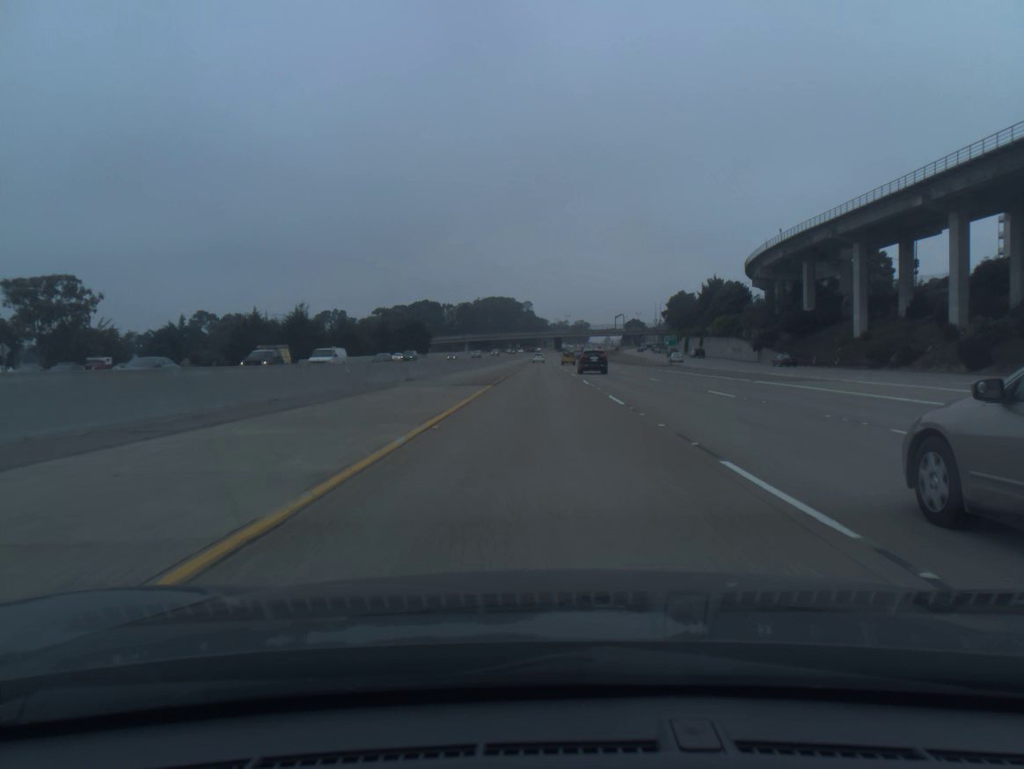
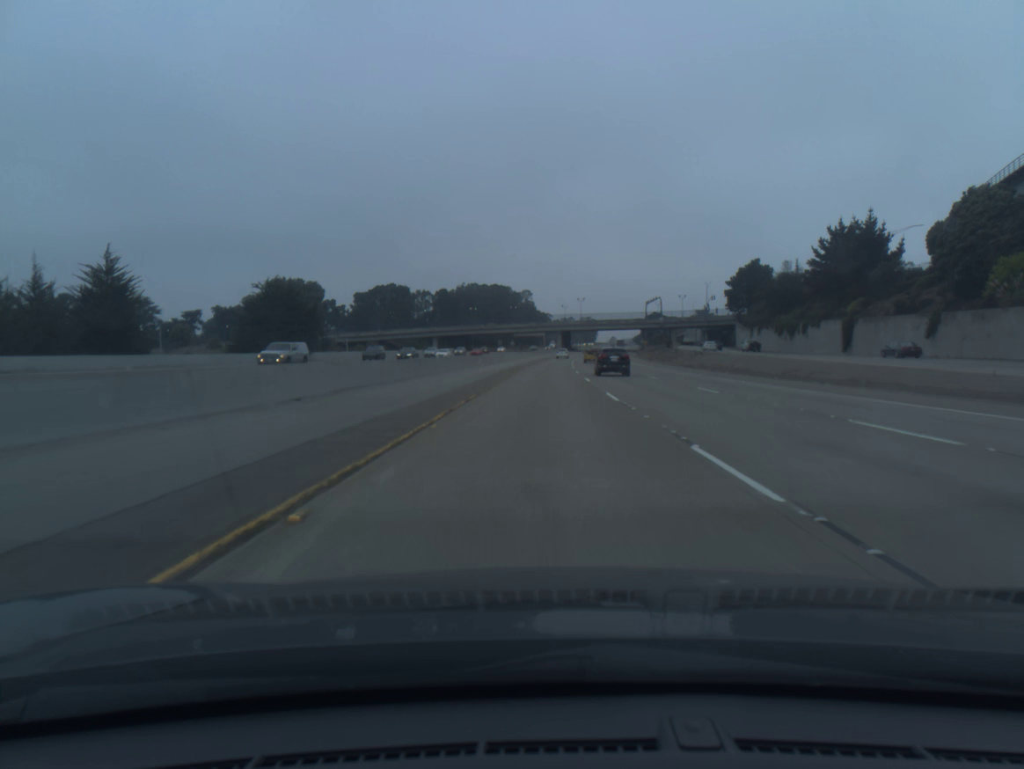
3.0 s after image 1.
(0.0, +100.2) m; 0°
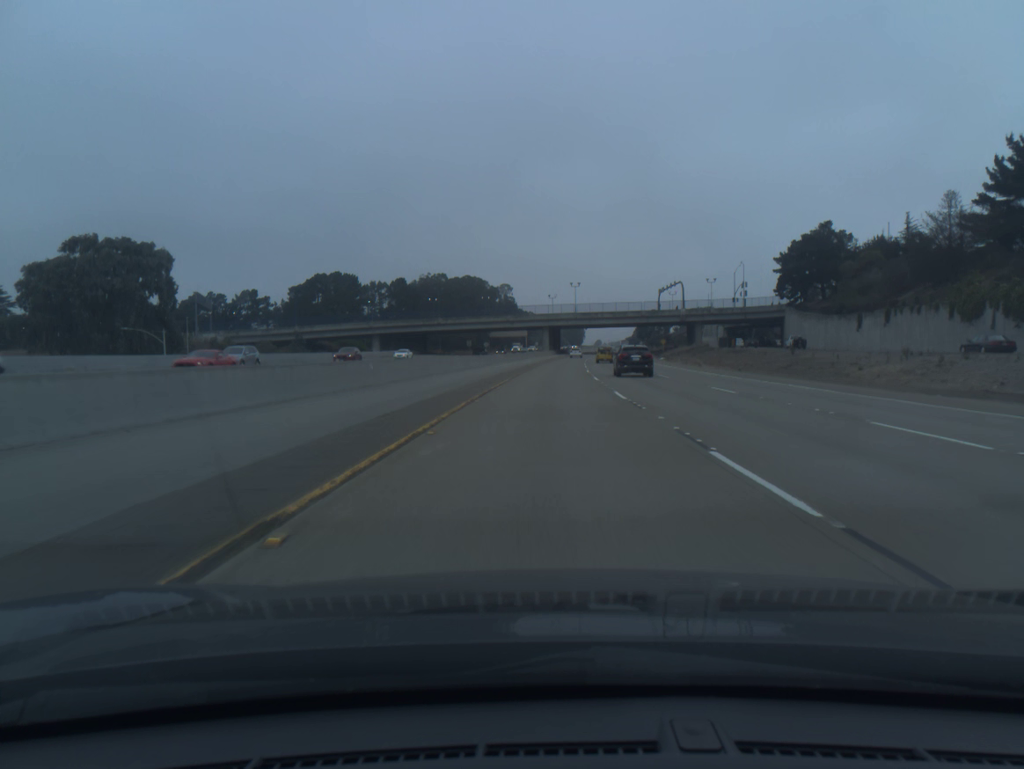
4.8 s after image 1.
(+0.5, +58.7) m; +1°
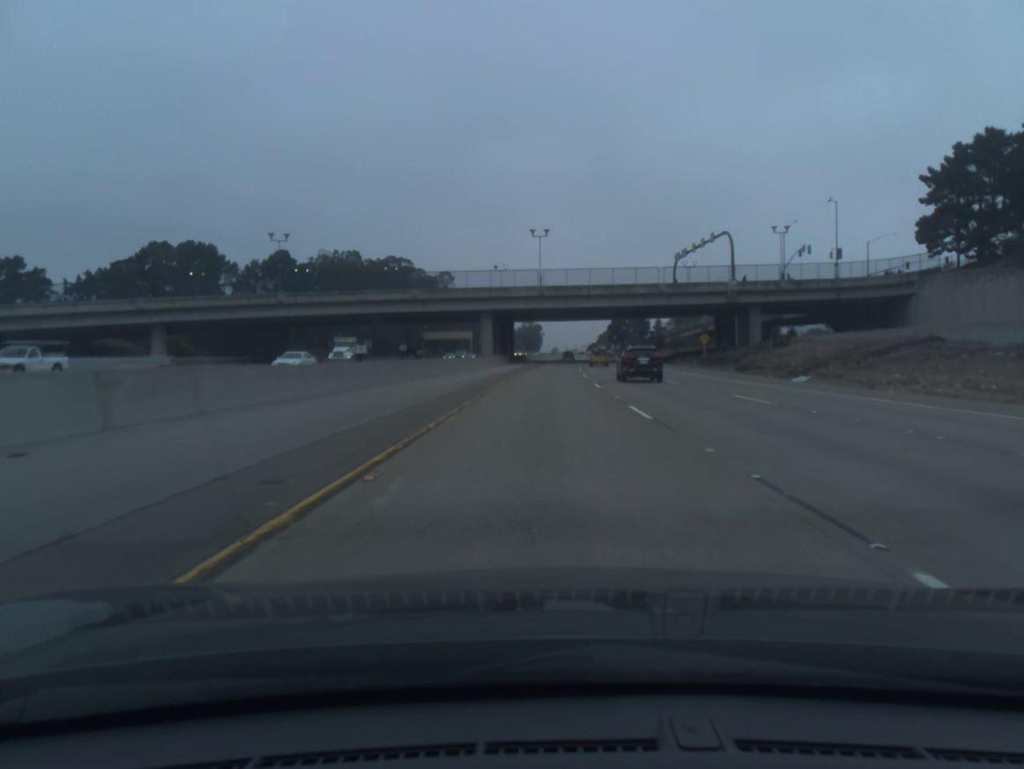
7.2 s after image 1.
(+2.1, +77.3) m; +3°
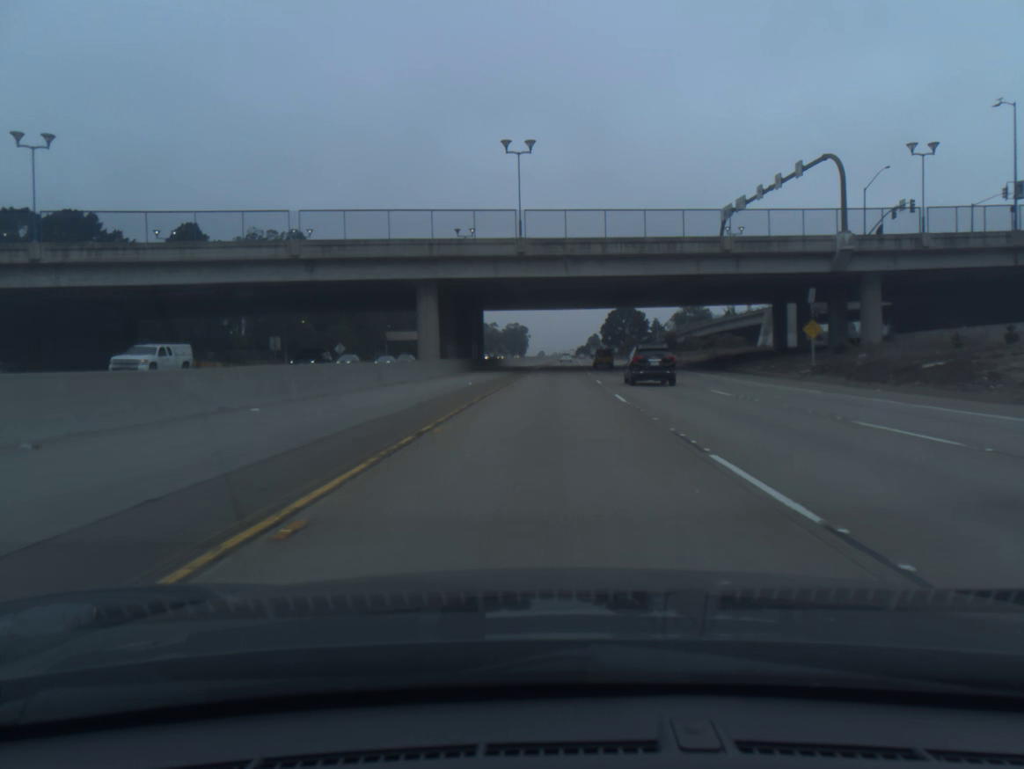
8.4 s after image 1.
(+0.3, +38.7) m; +1°
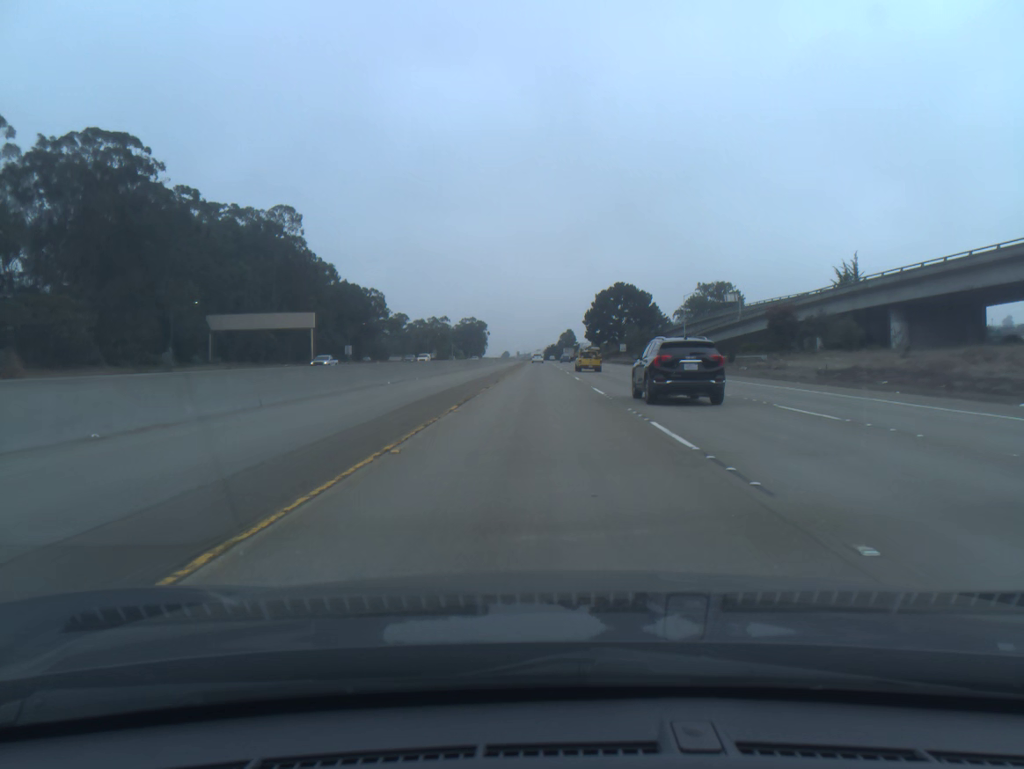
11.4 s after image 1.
(+3.2, +97.3) m; +3°
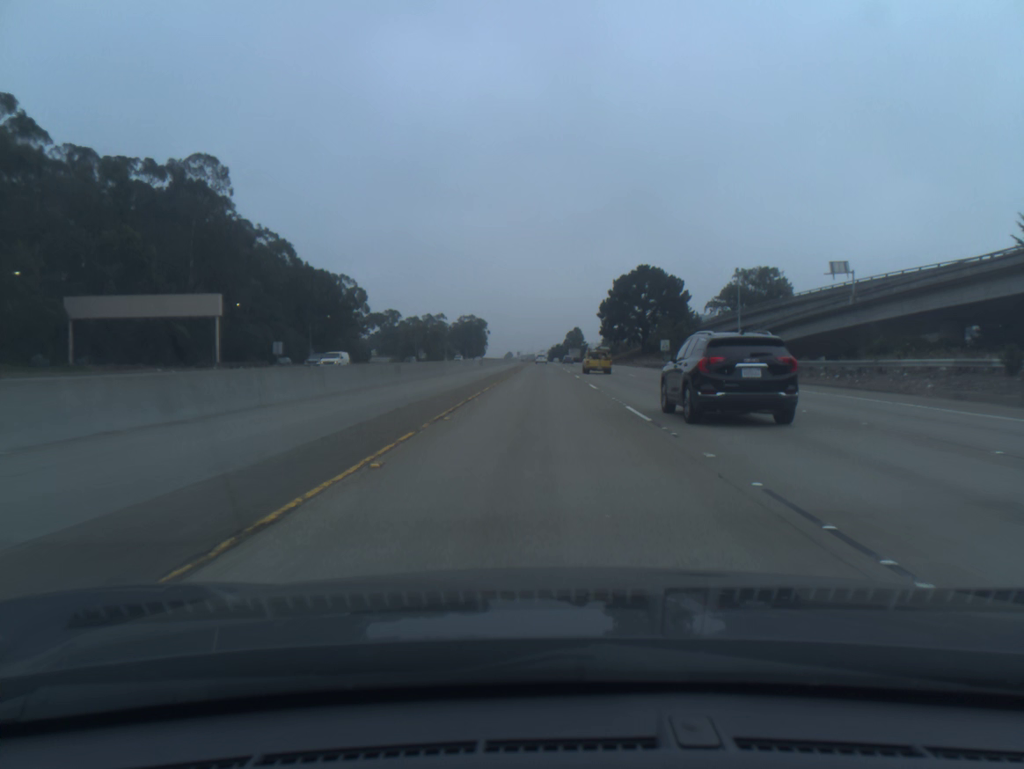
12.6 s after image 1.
(-0.1, +39.1) m; 0°
